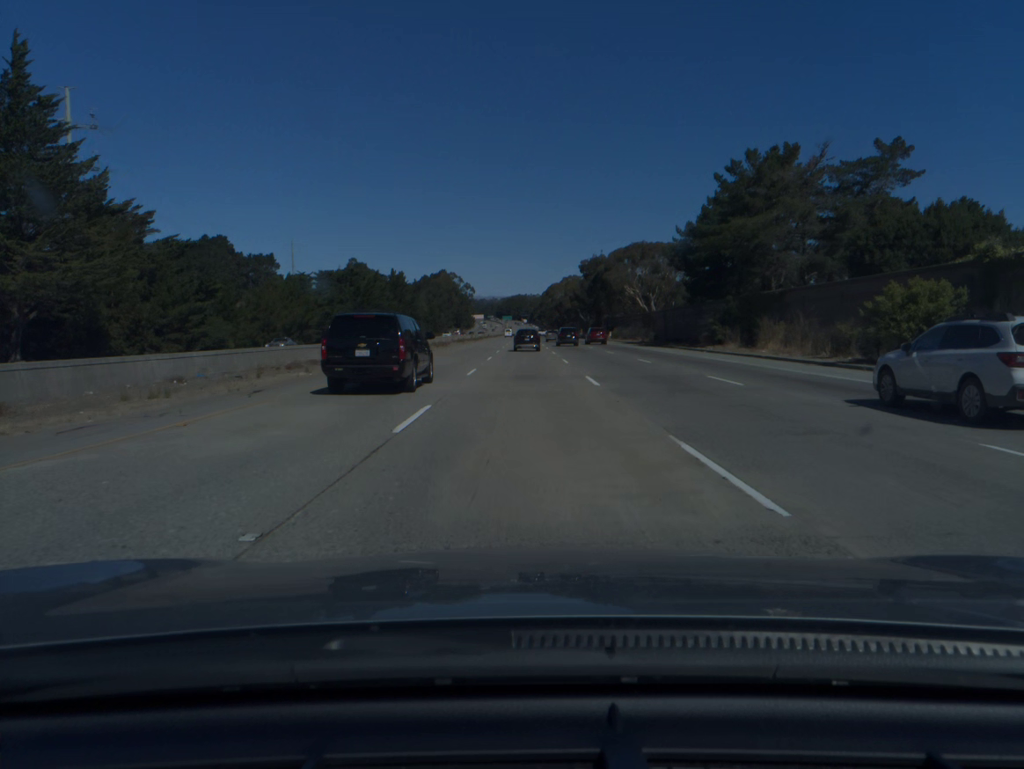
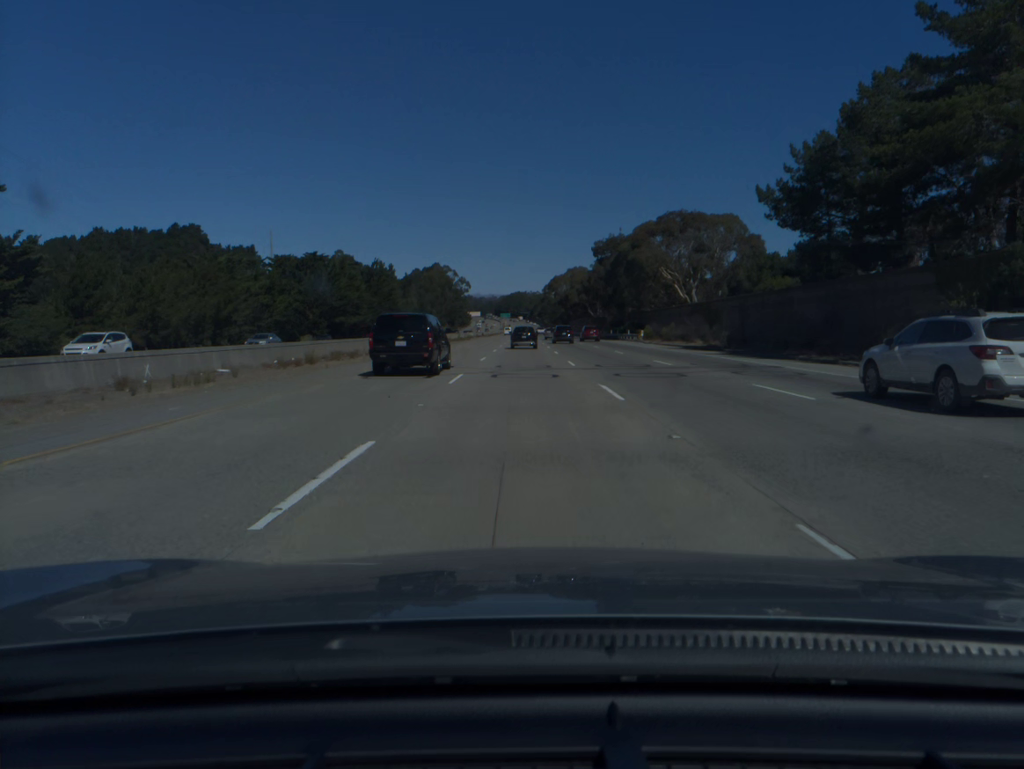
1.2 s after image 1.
(0.0, +34.5) m; 0°
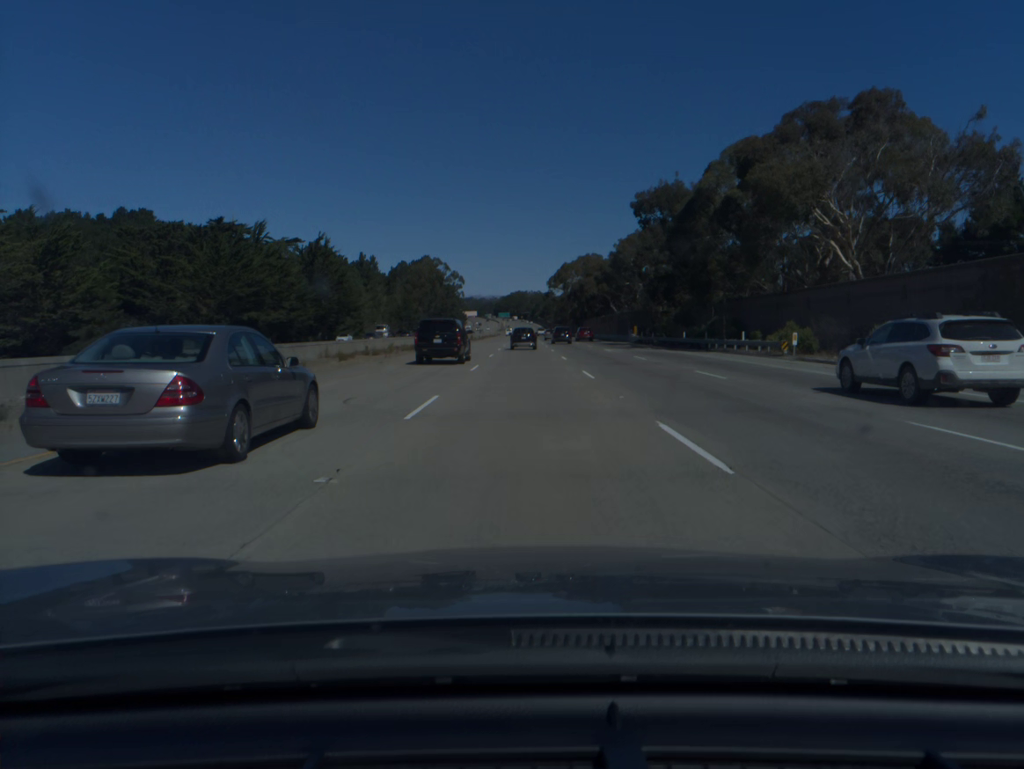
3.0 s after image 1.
(-0.1, +51.6) m; 0°
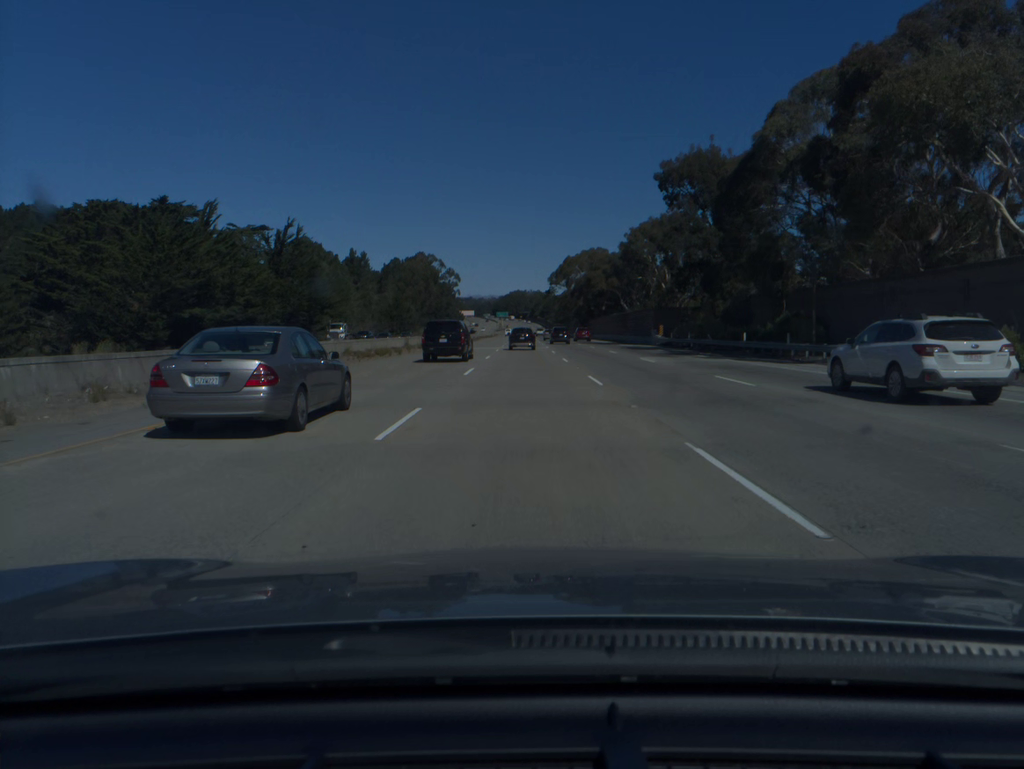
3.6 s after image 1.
(0.0, +17.2) m; 0°
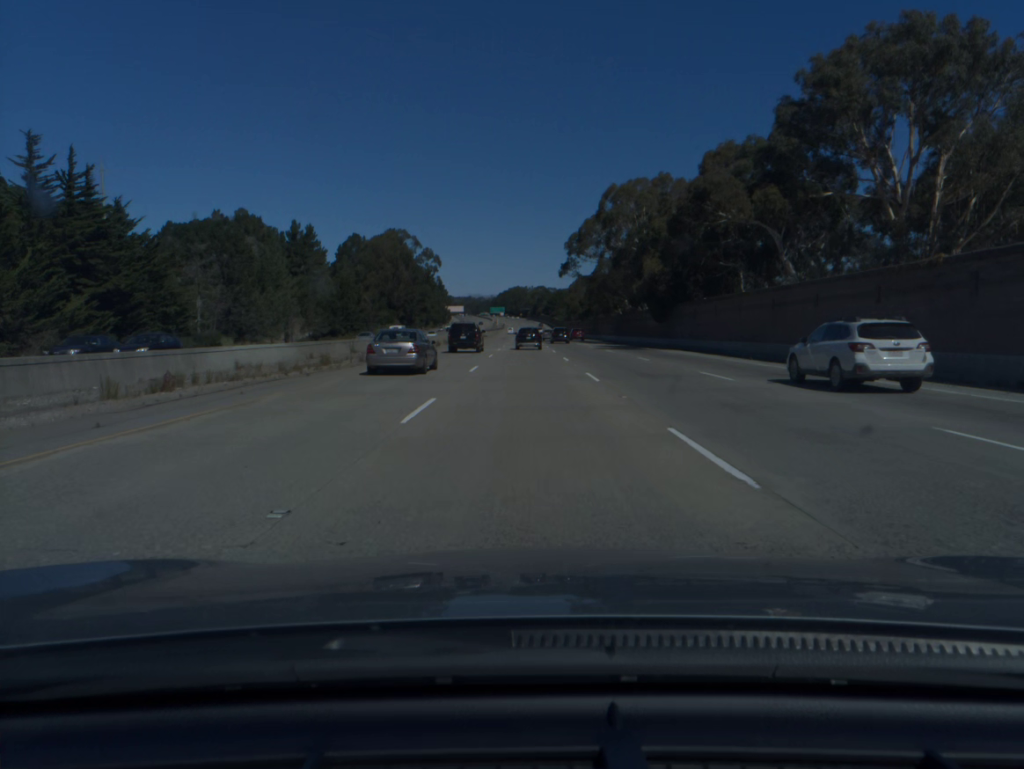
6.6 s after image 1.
(-0.1, +85.6) m; 0°
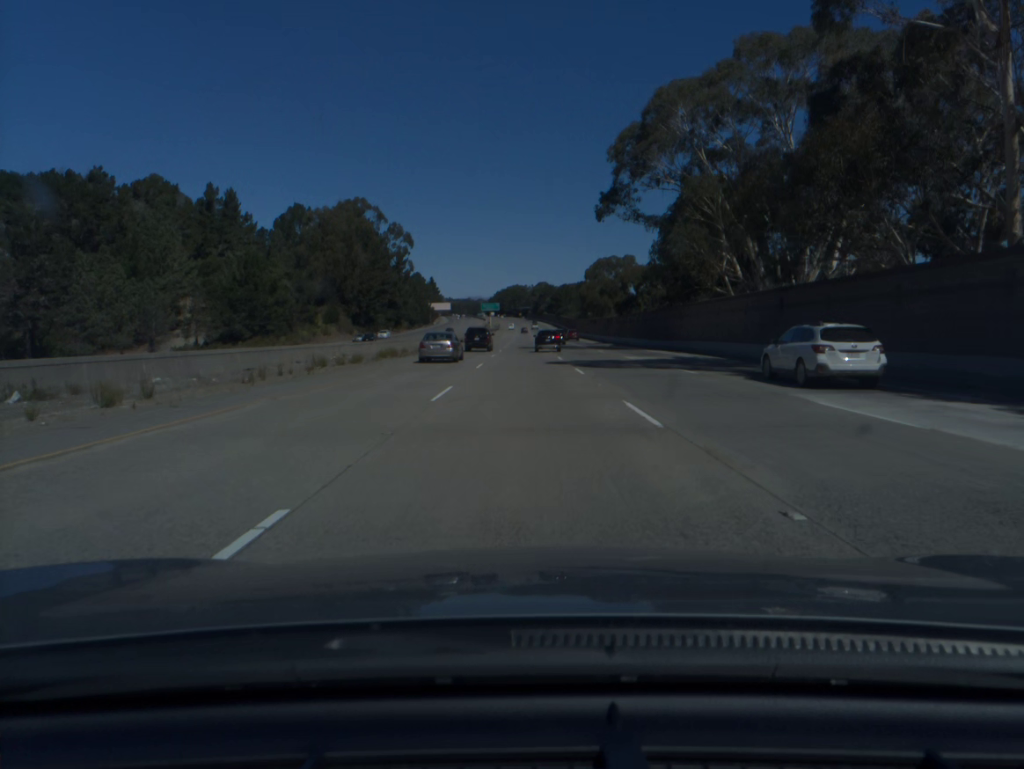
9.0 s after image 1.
(+0.1, +68.9) m; 0°
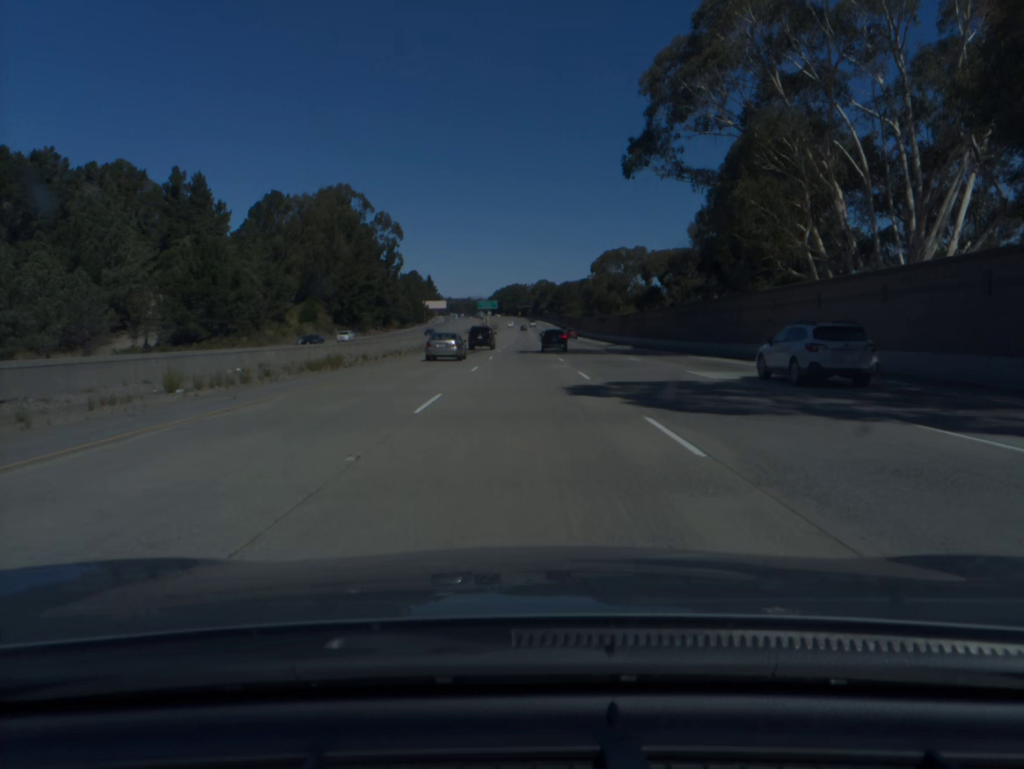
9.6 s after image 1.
(0.0, +17.3) m; 0°
